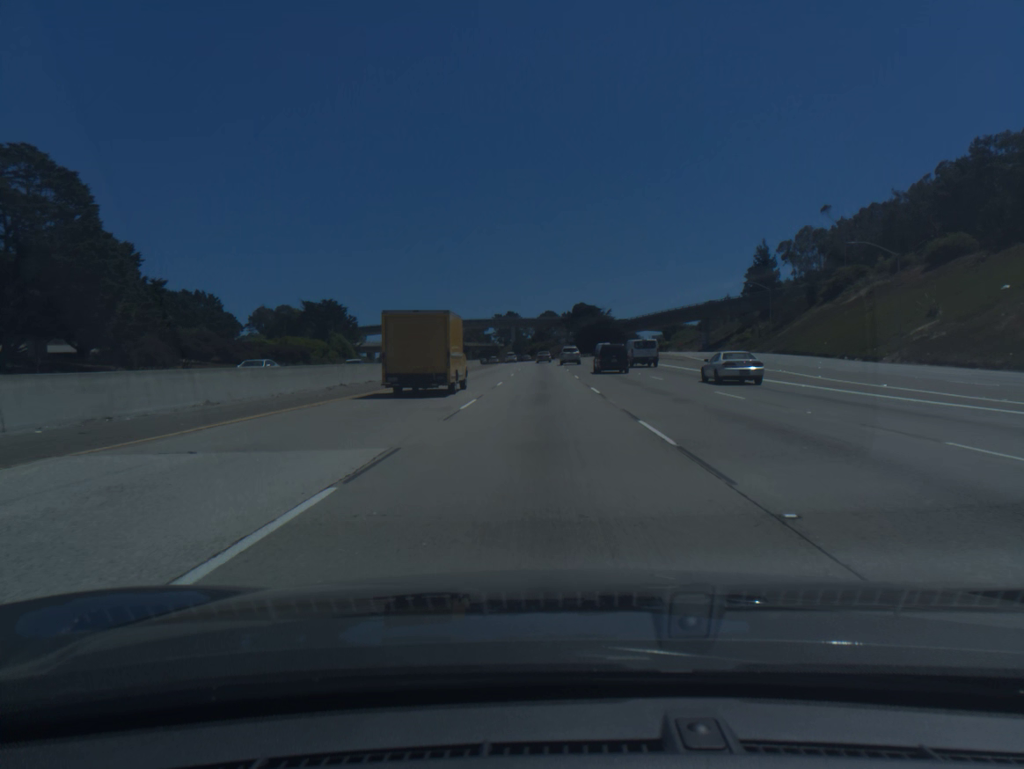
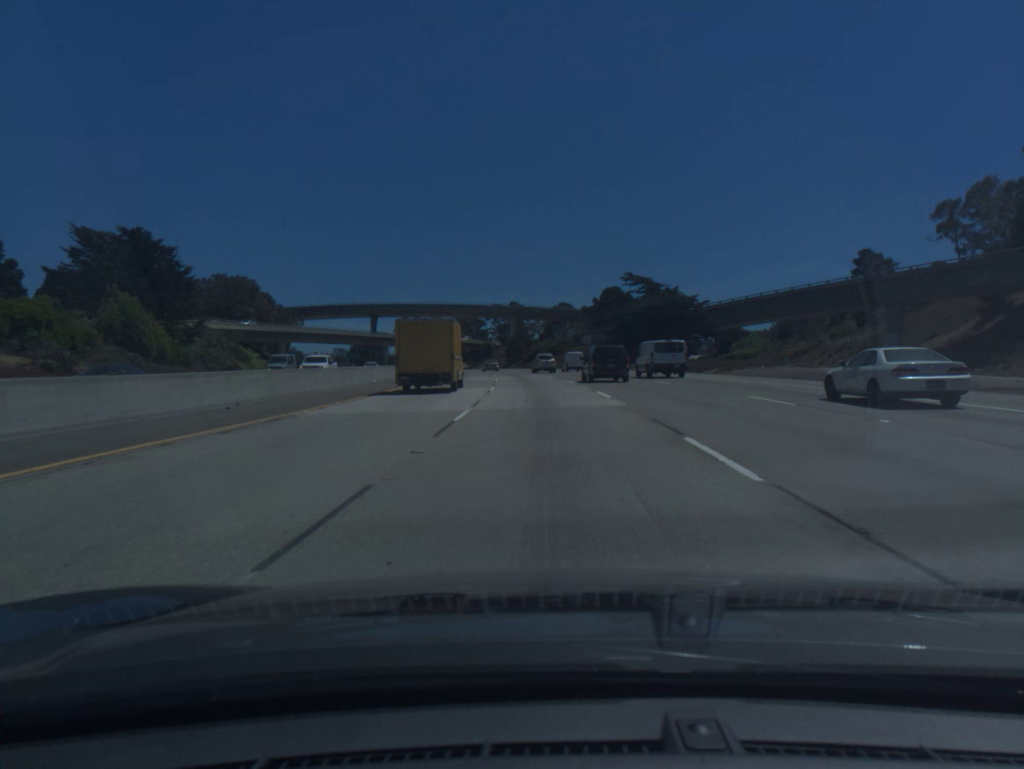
(-0.6, +90.9) m; -1°
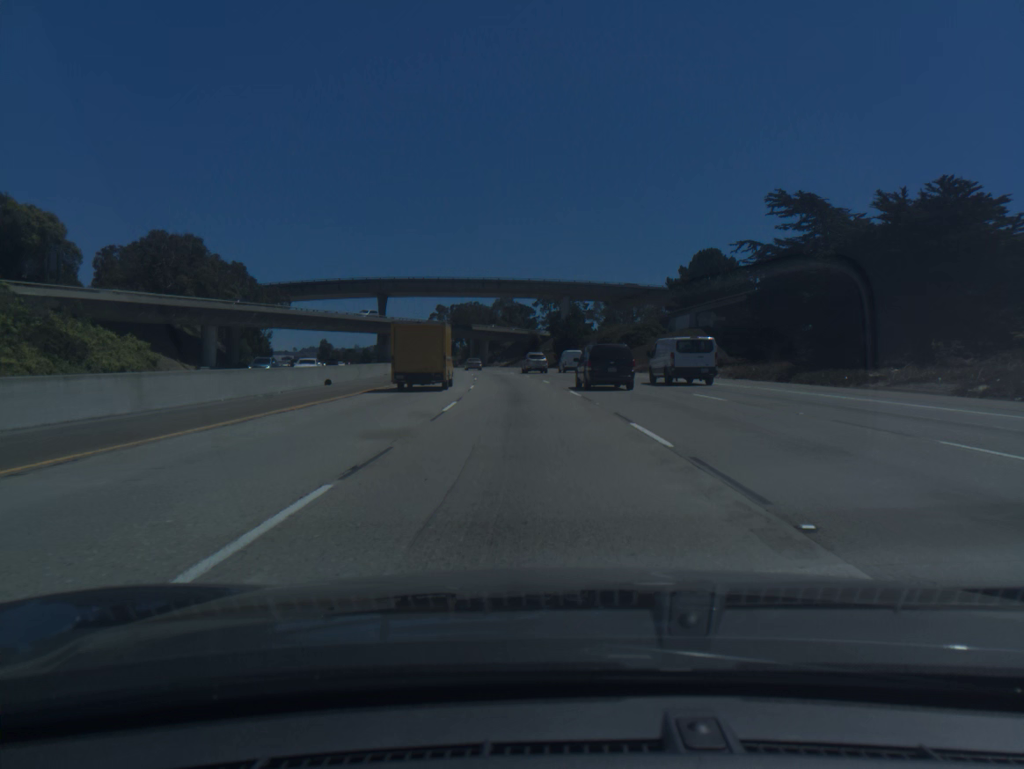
(-1.4, +55.2) m; -4°
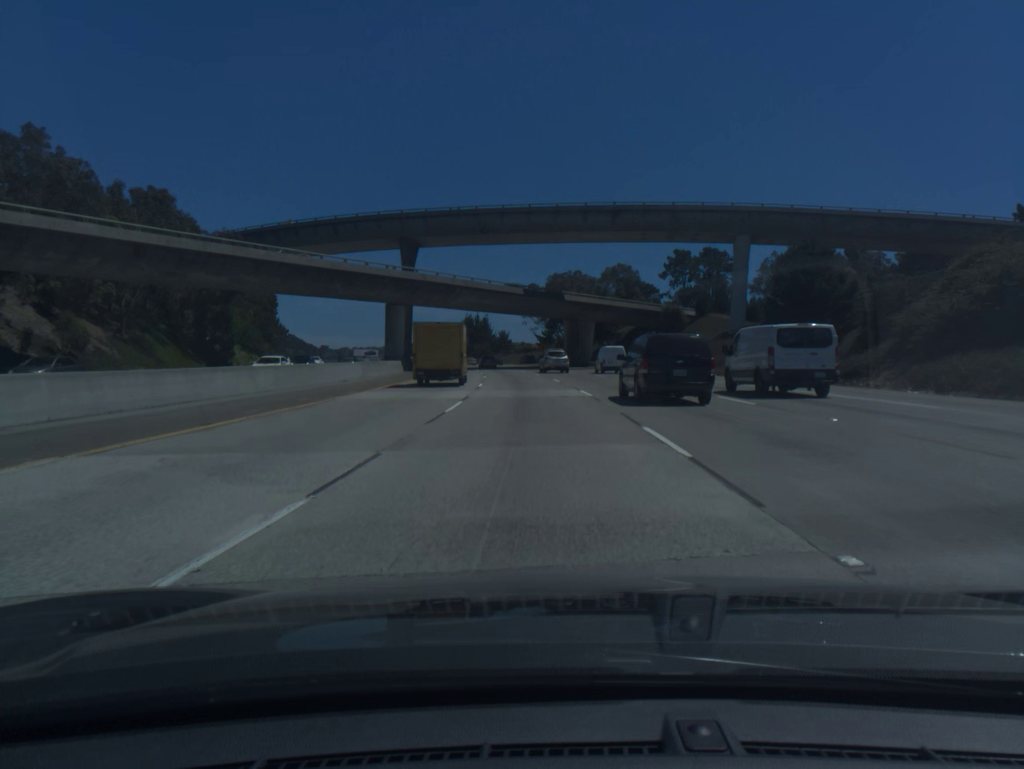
(-5.0, +73.7) m; -8°
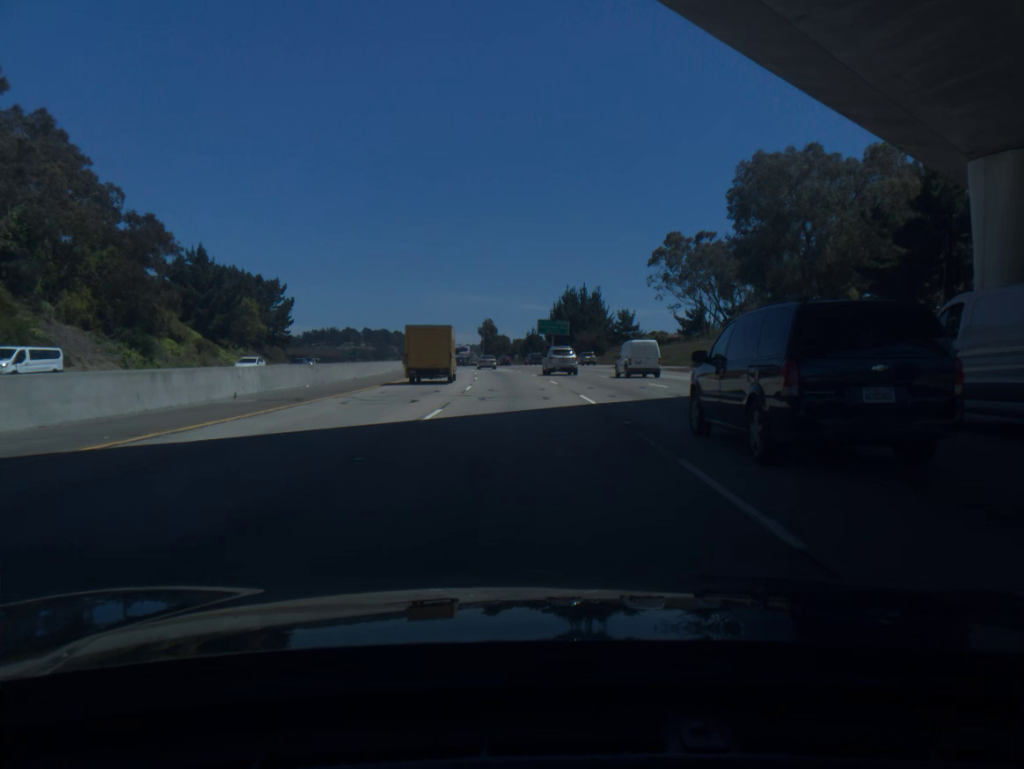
(-6.2, +91.4) m; -8°
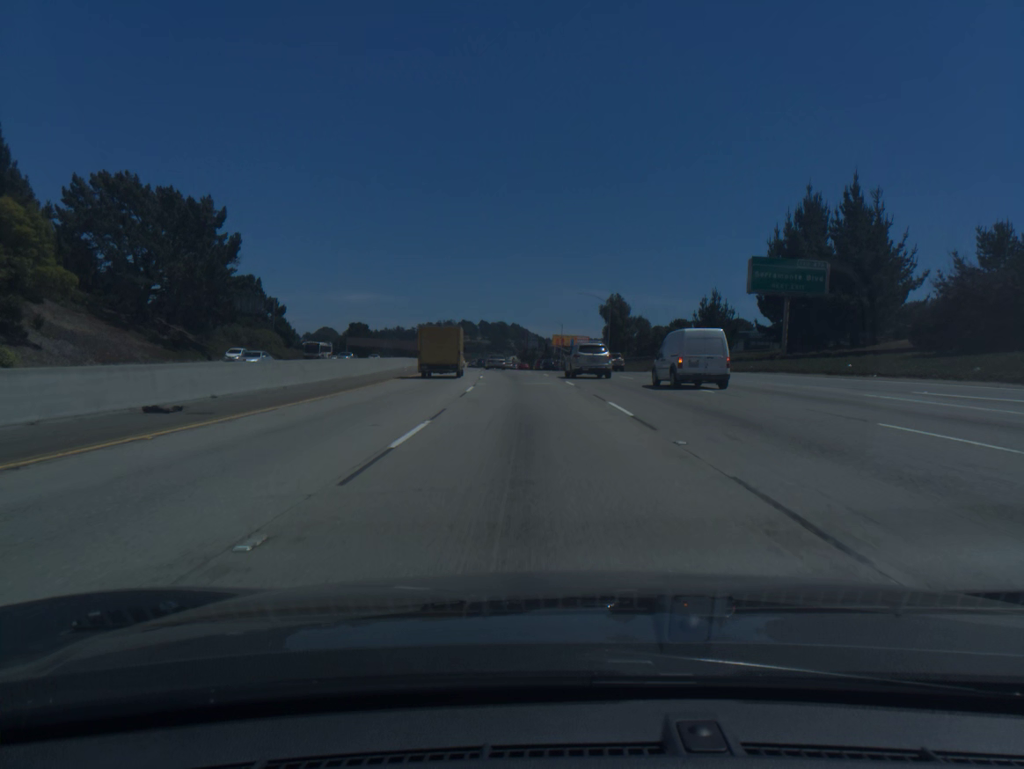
(-7.6, +91.4) m; -9°
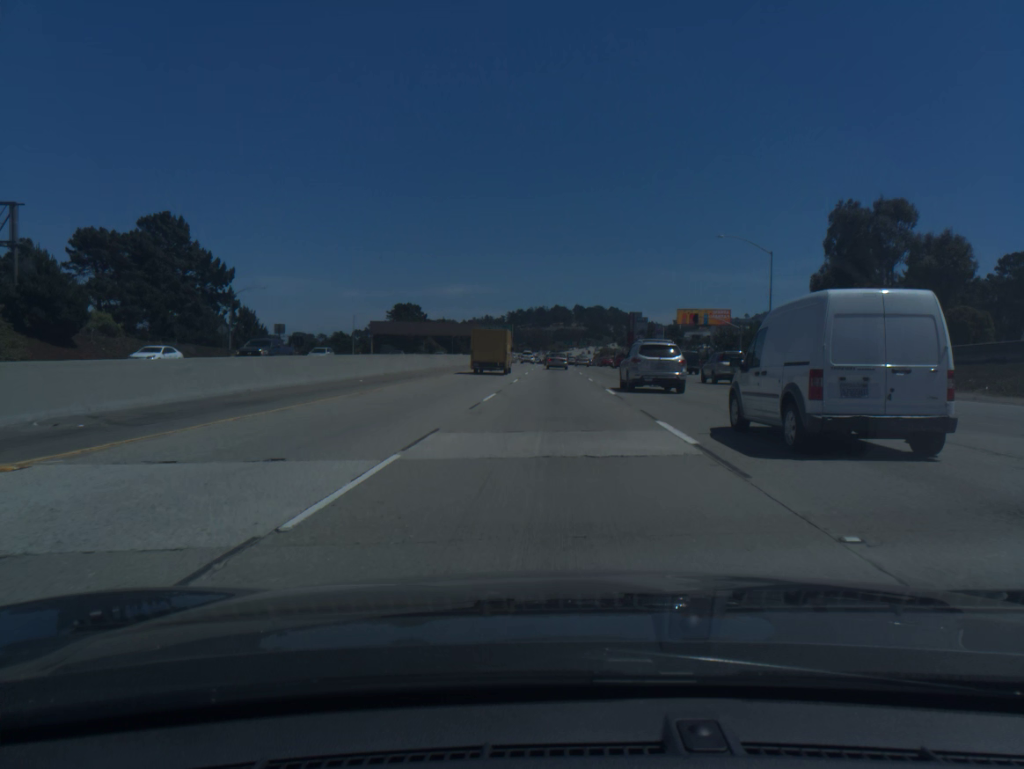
(-6.4, +91.4) m; -7°
